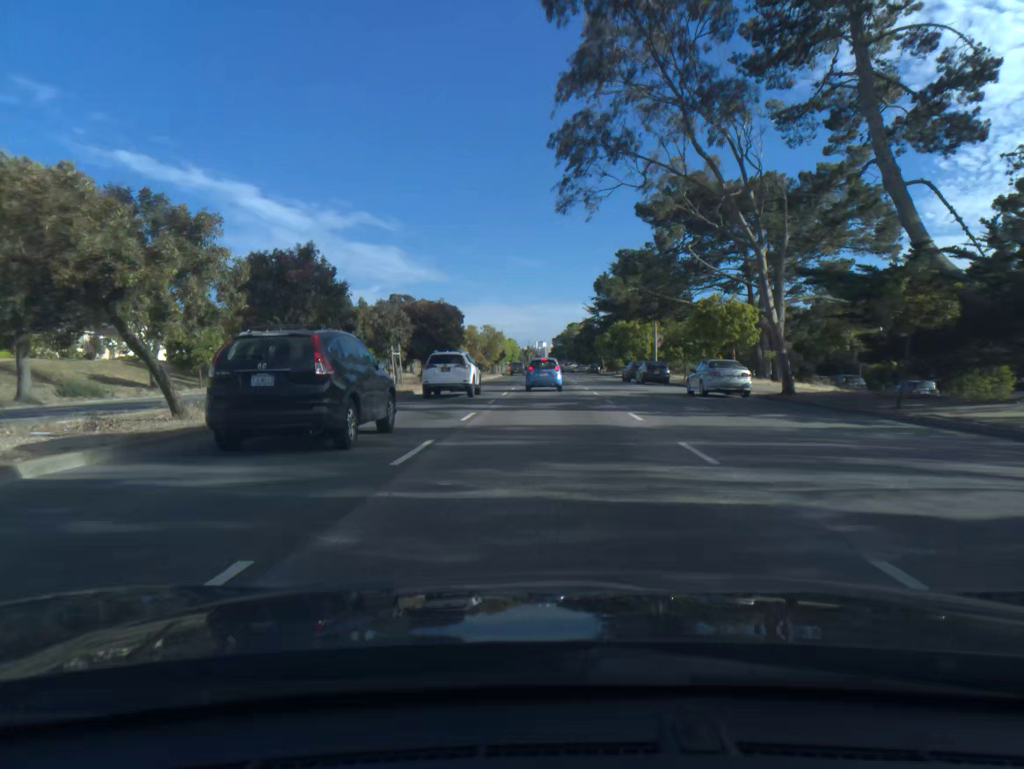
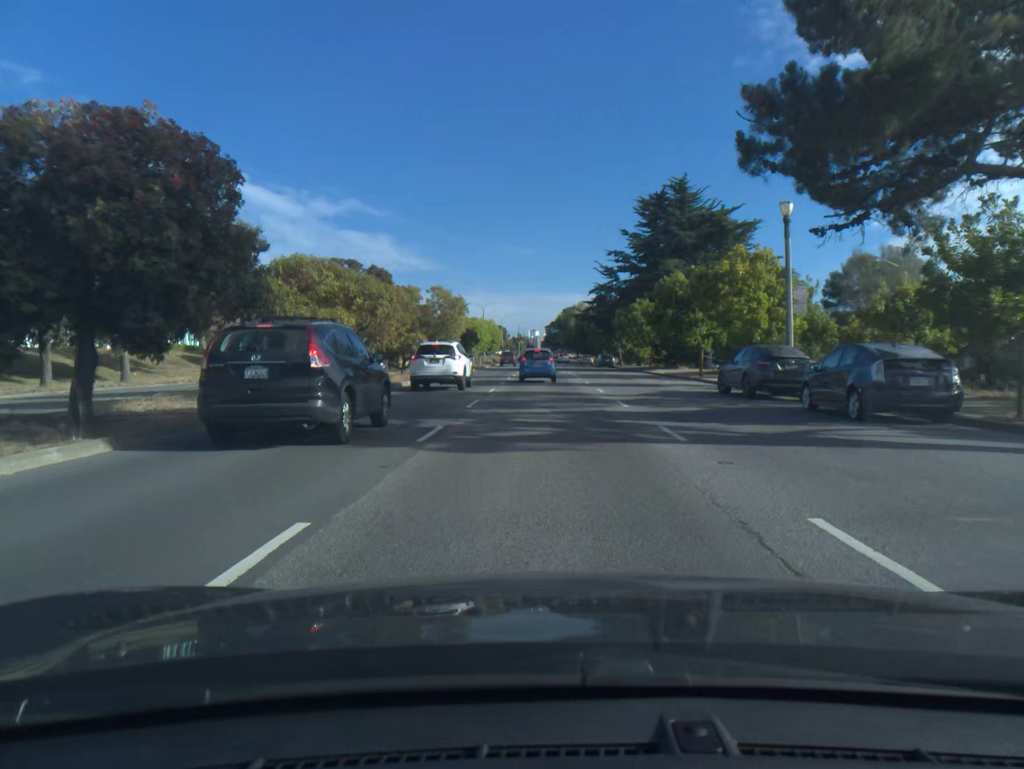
(+0.2, +34.6) m; 0°
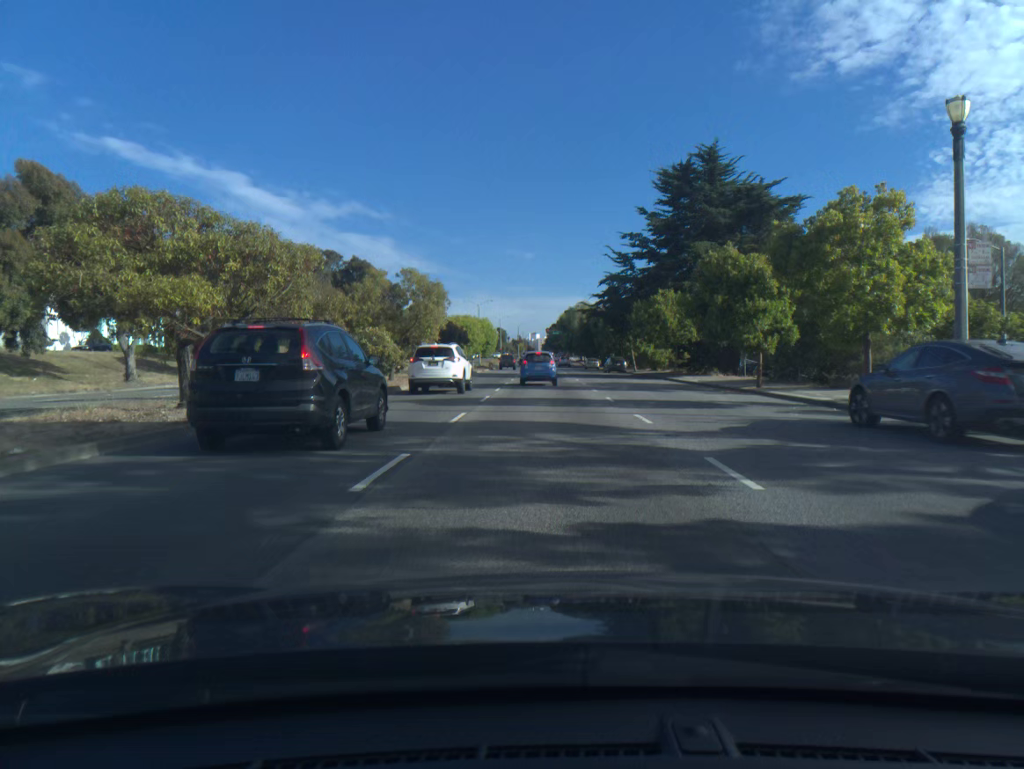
(0.0, +11.0) m; 0°
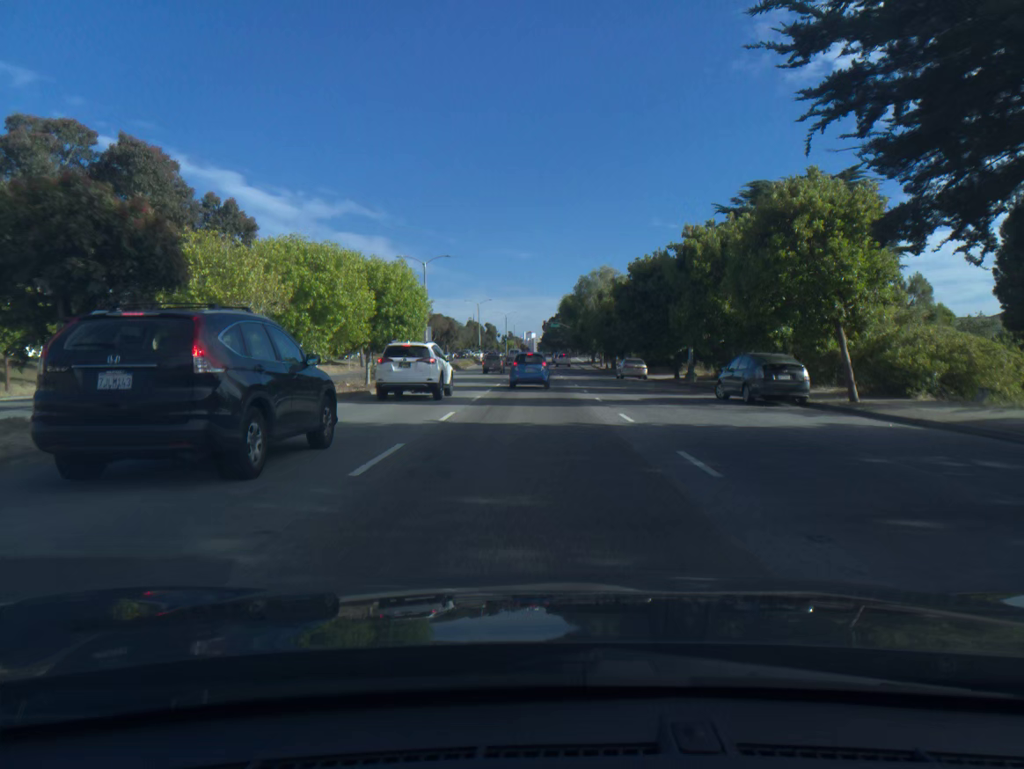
(+0.1, +50.1) m; 0°
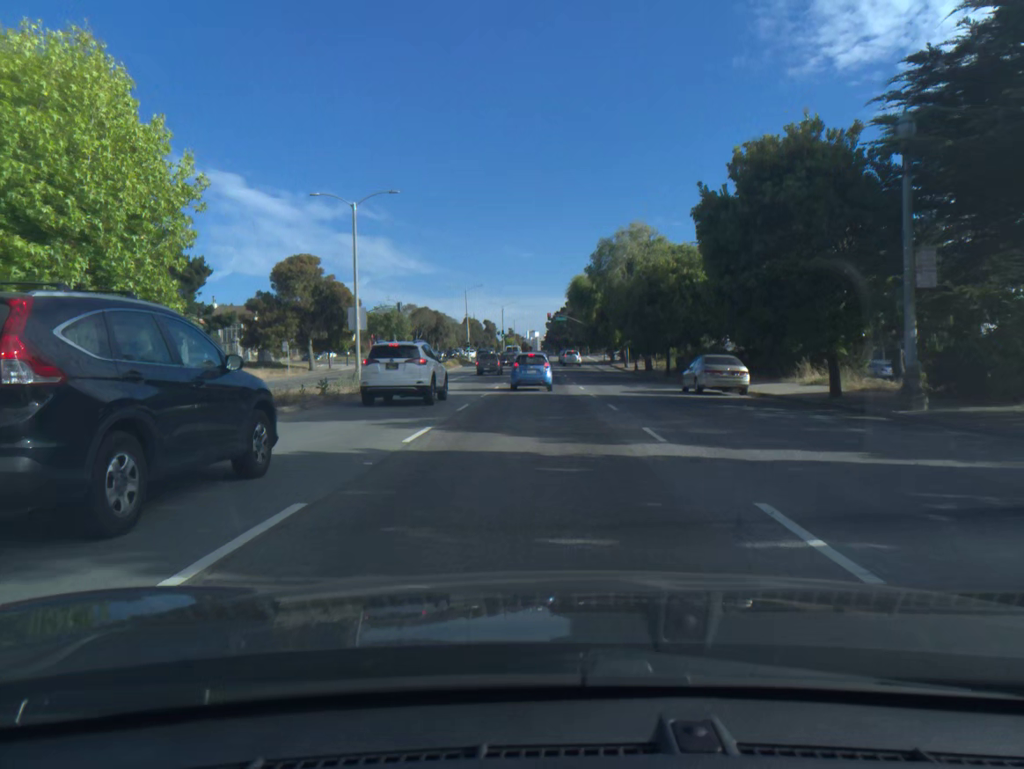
(0.0, +25.2) m; 0°
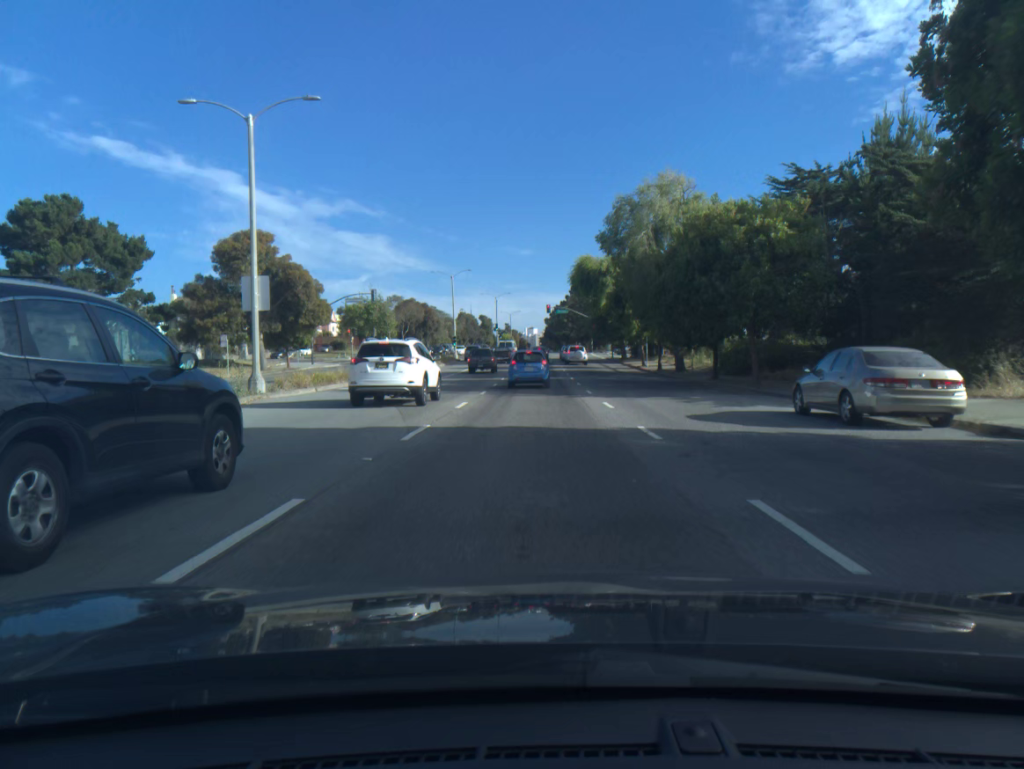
(0.0, +14.3) m; 0°
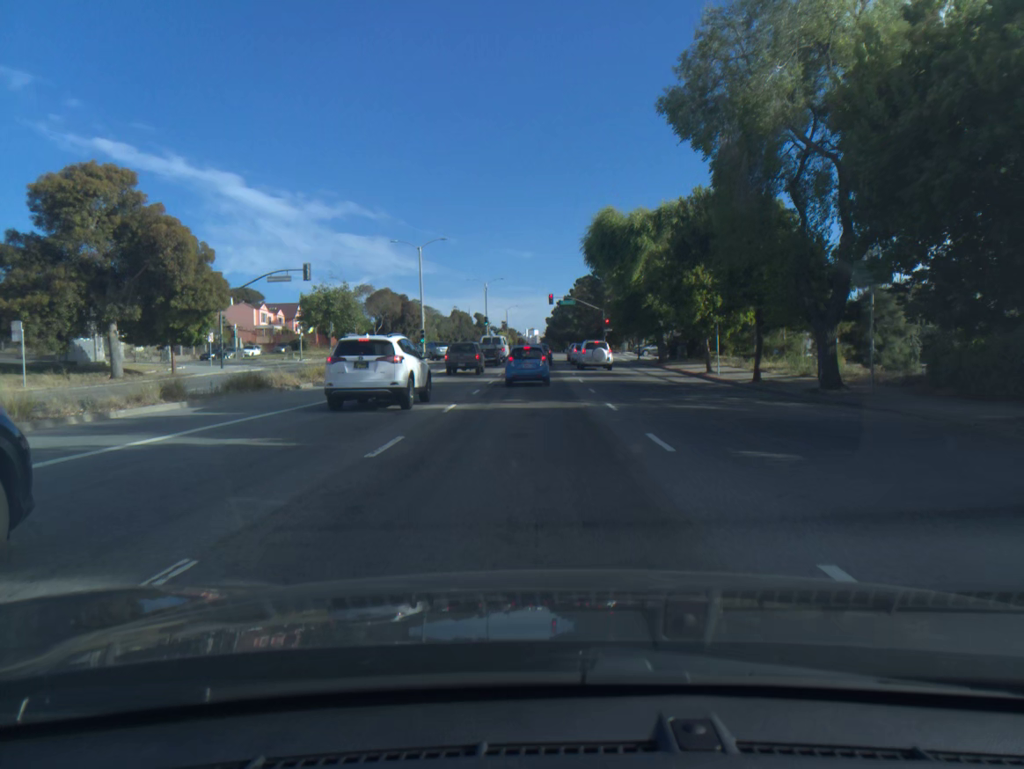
(0.0, +24.0) m; 0°
